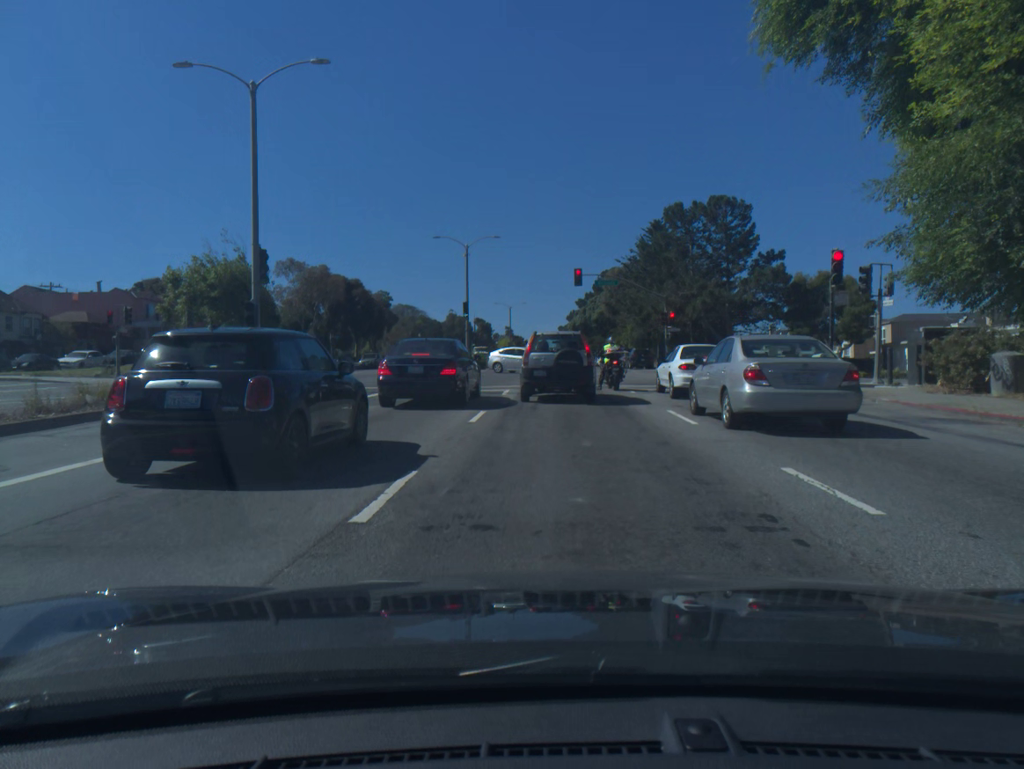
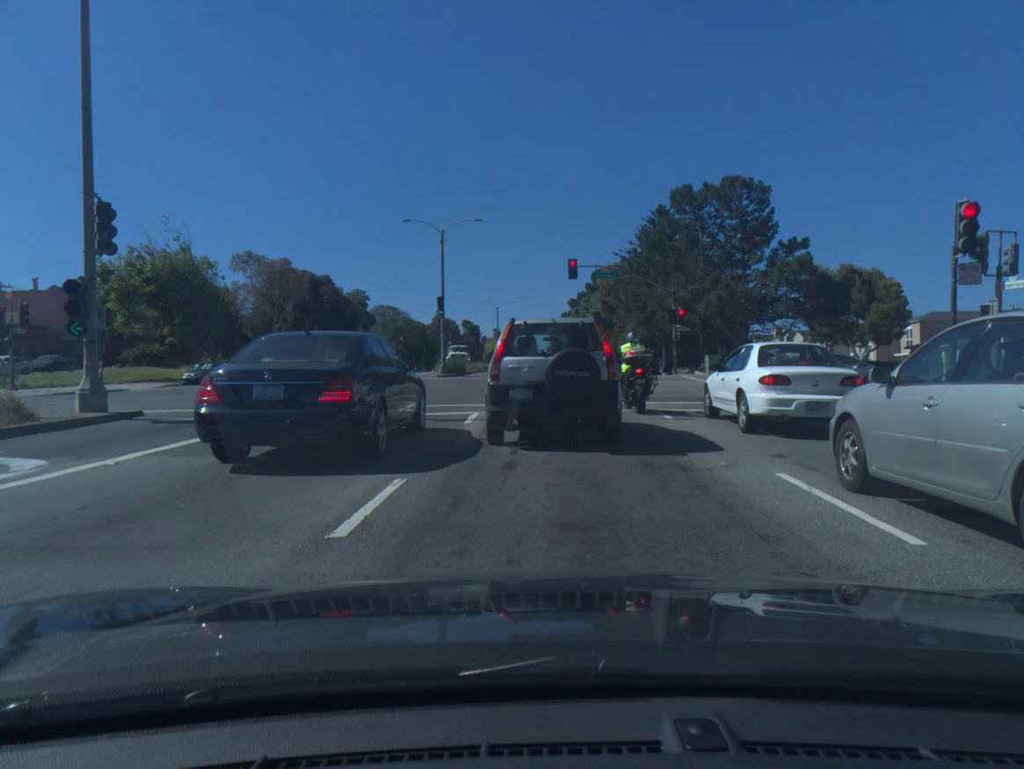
(+0.1, +8.1) m; +1°
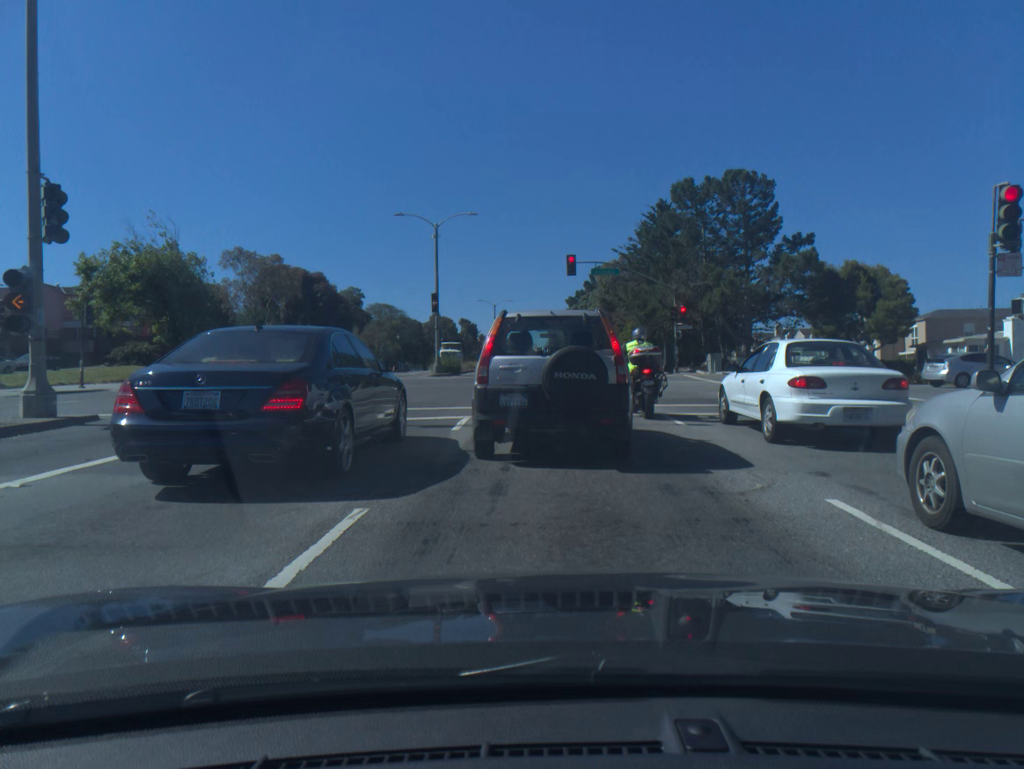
(0.0, +1.6) m; 0°
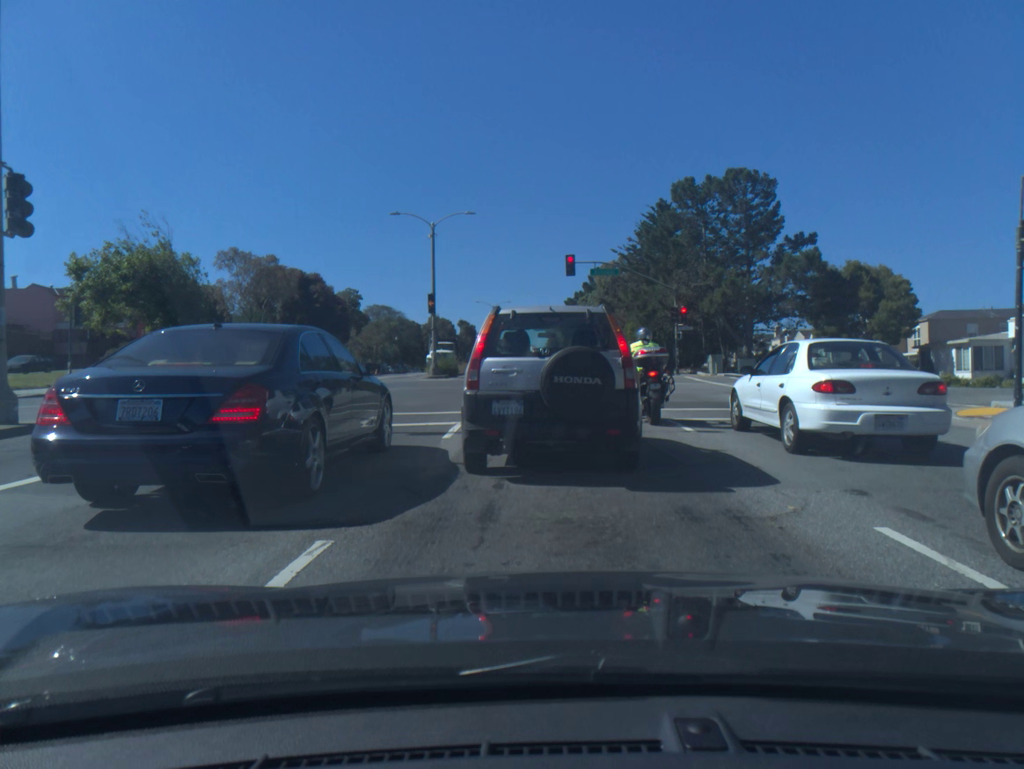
(0.0, +1.0) m; -1°
